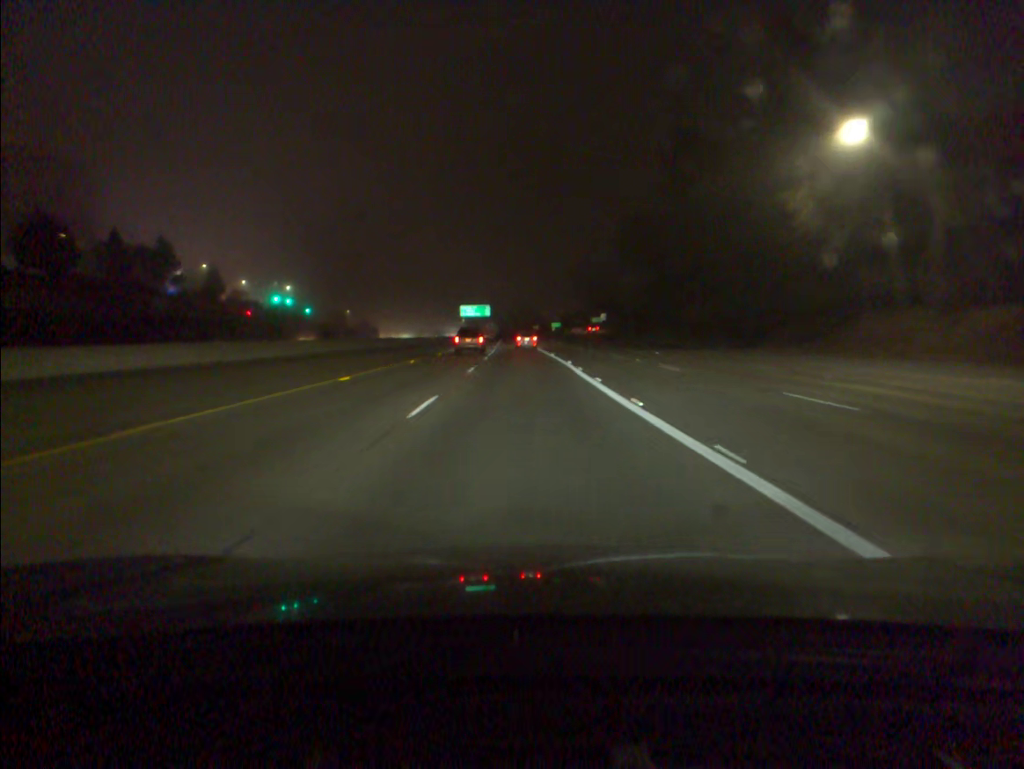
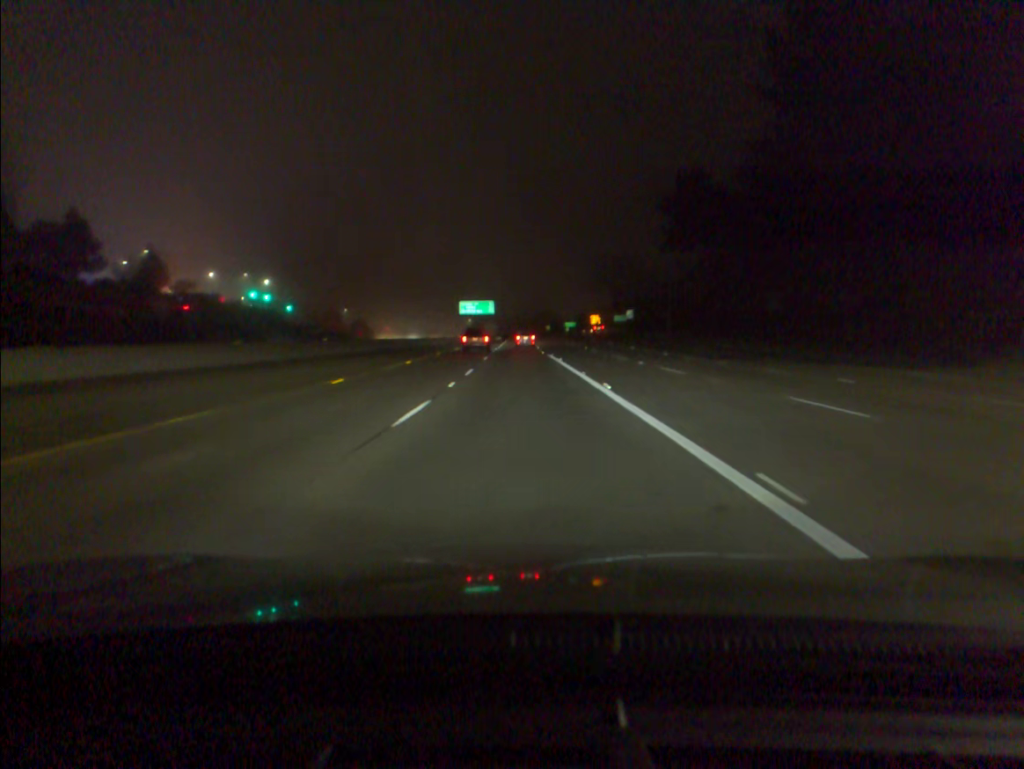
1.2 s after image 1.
(-0.2, +30.1) m; -1°
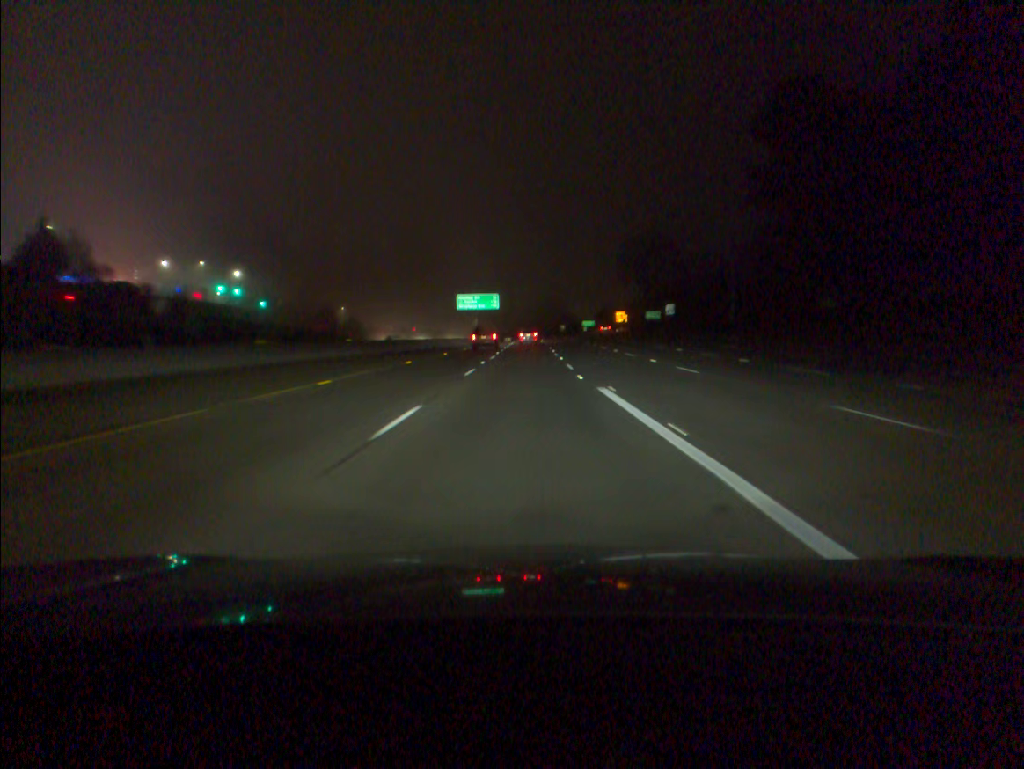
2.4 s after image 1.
(-0.2, +30.8) m; -1°
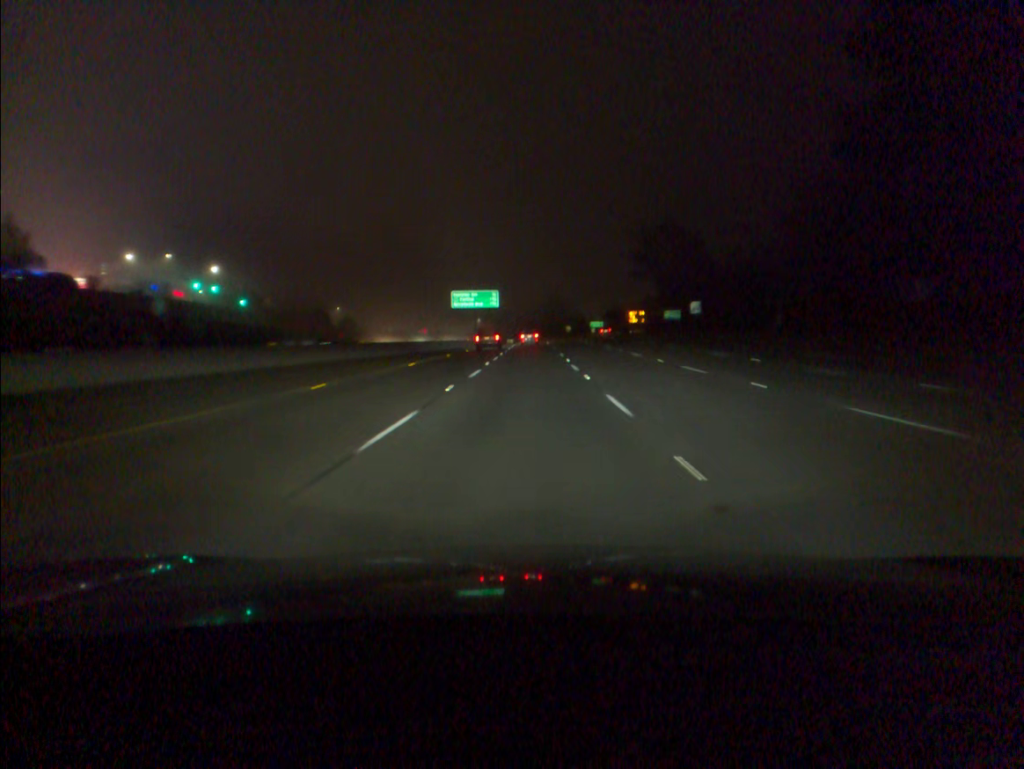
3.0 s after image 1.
(0.0, +15.7) m; 0°
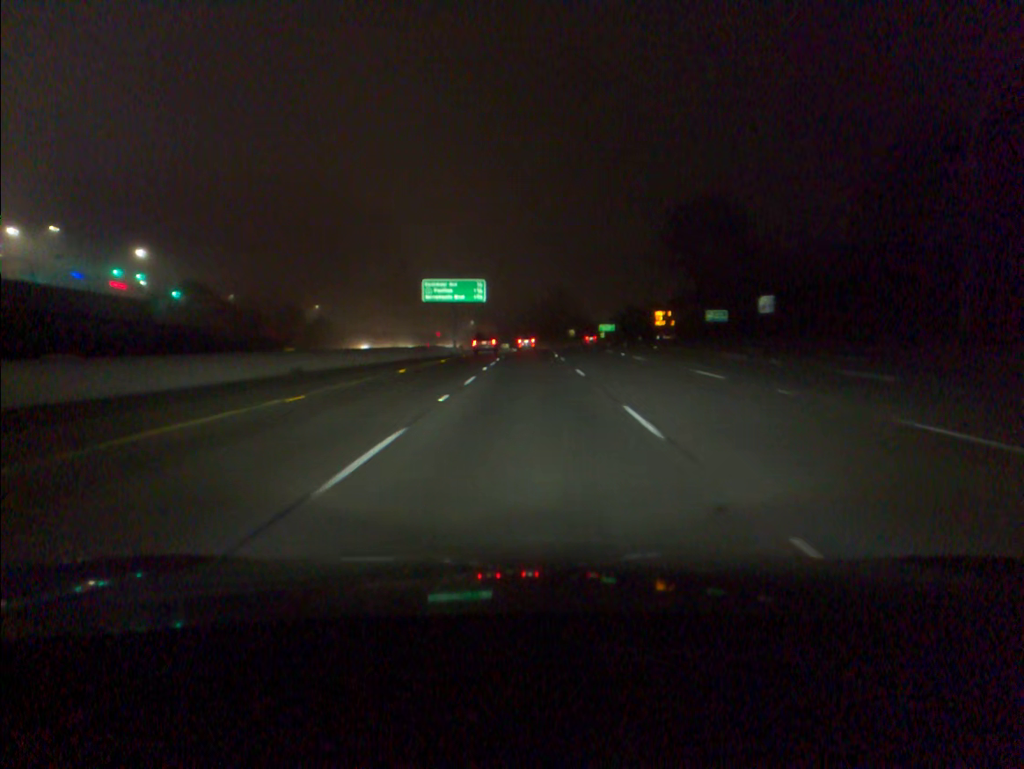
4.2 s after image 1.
(0.0, +31.8) m; 0°
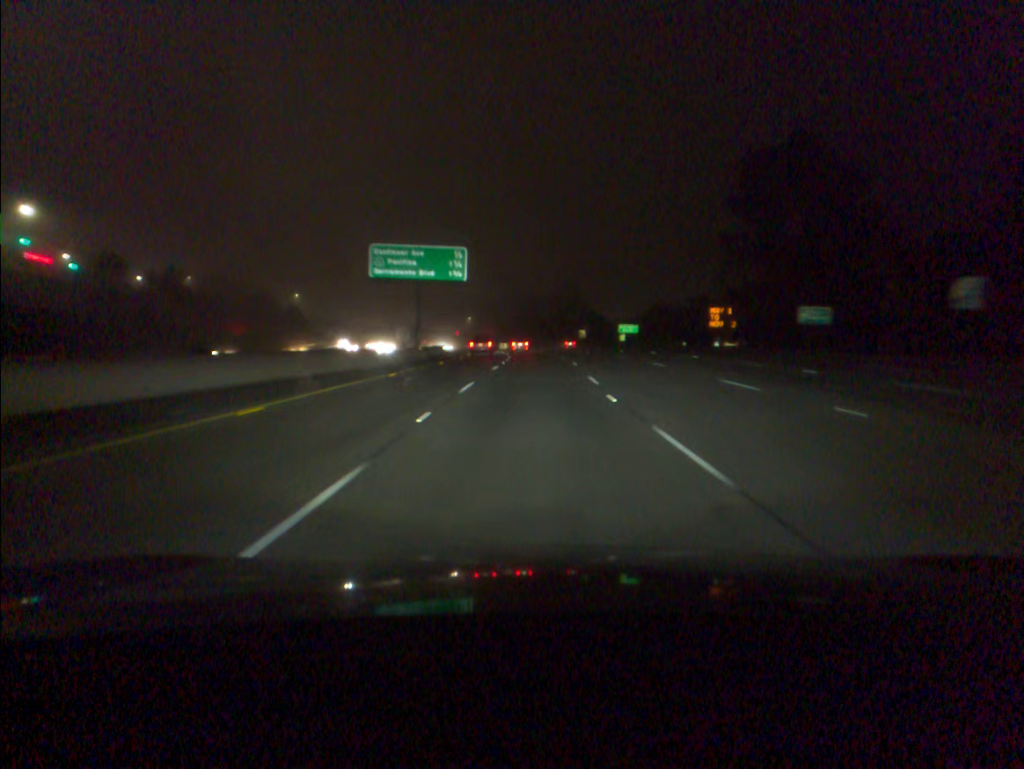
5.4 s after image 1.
(0.0, +32.3) m; 0°
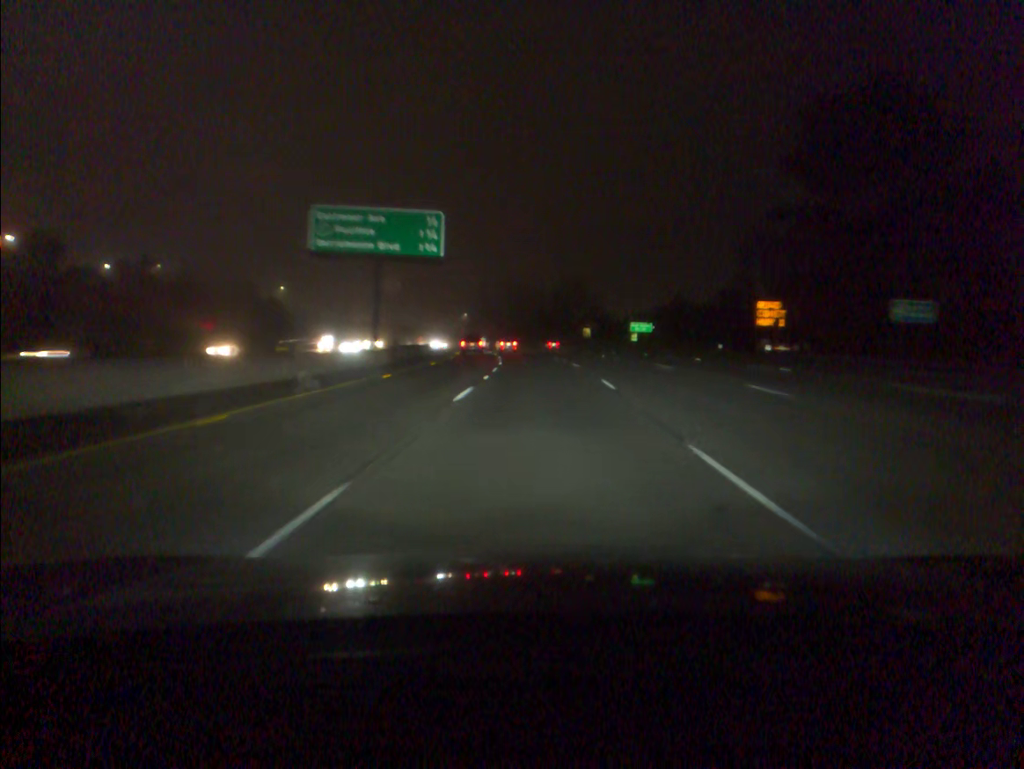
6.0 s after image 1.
(0.0, +16.4) m; 0°
